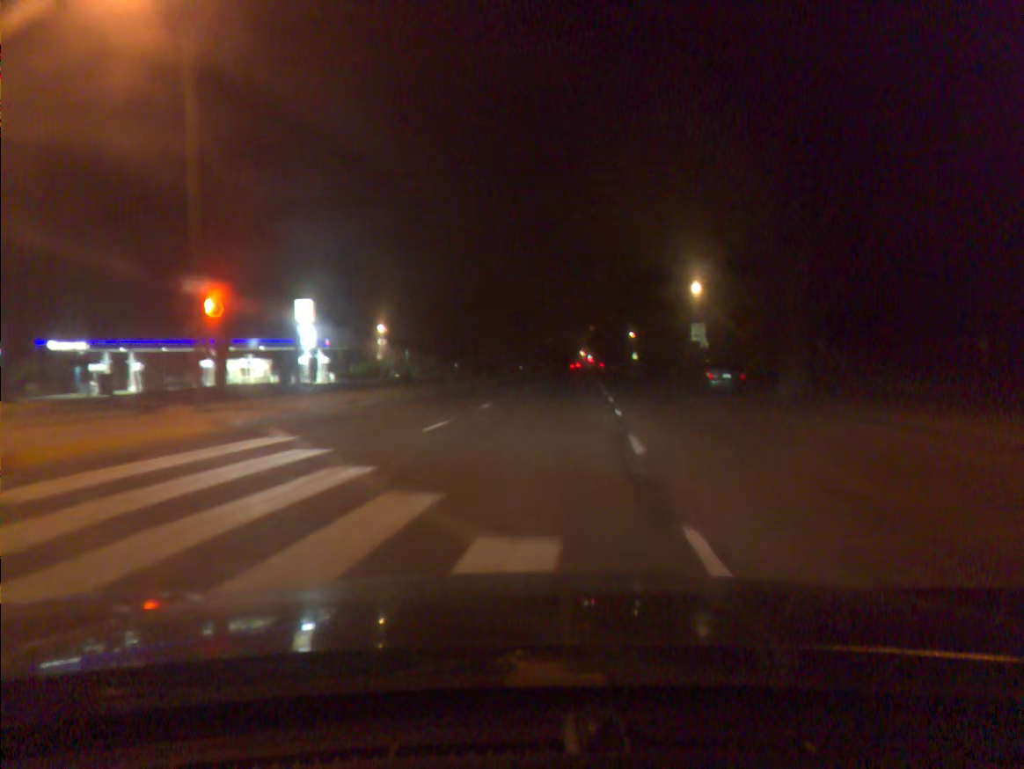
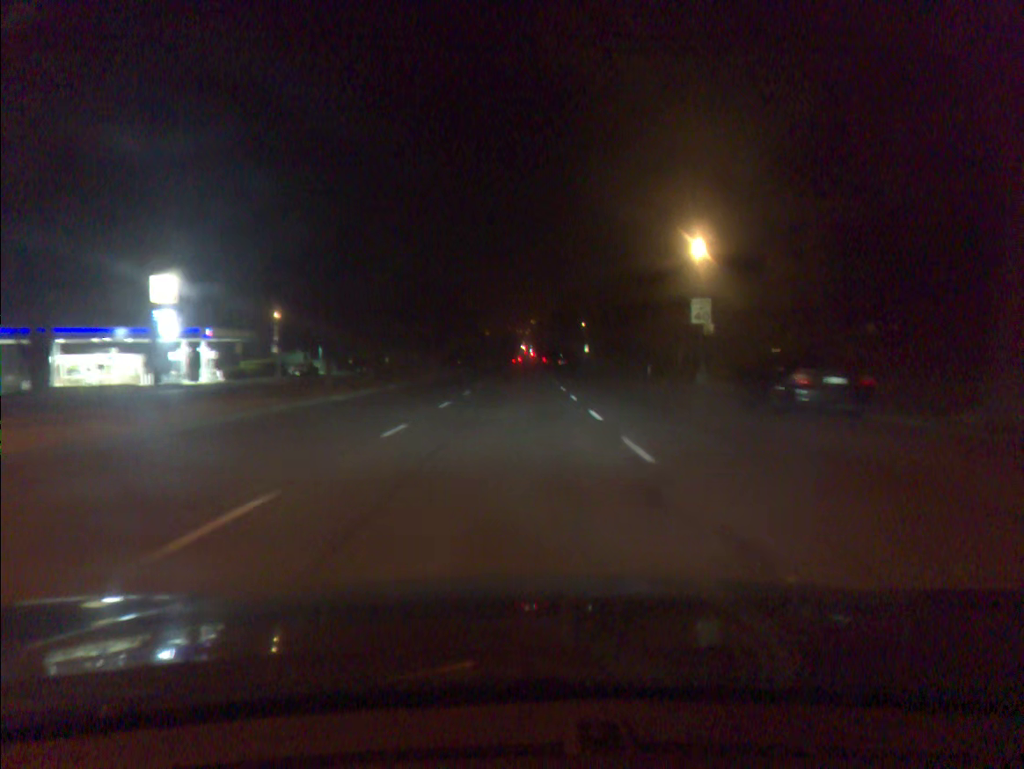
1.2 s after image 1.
(+0.7, +16.5) m; +4°
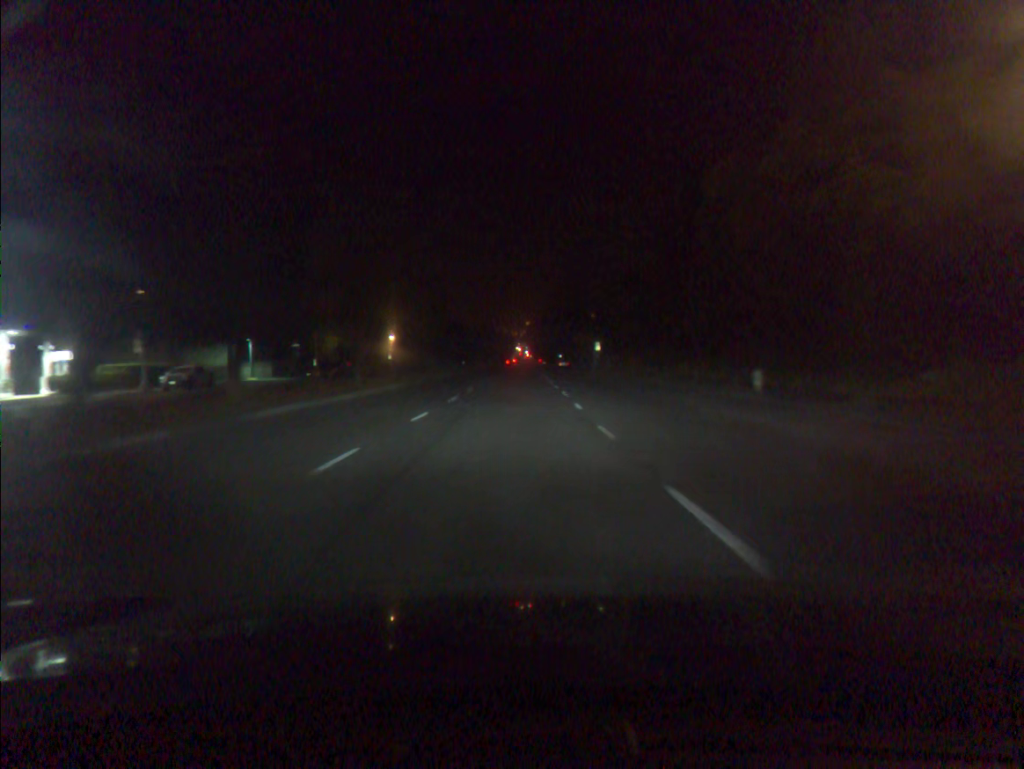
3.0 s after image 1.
(+0.3, +25.7) m; 0°
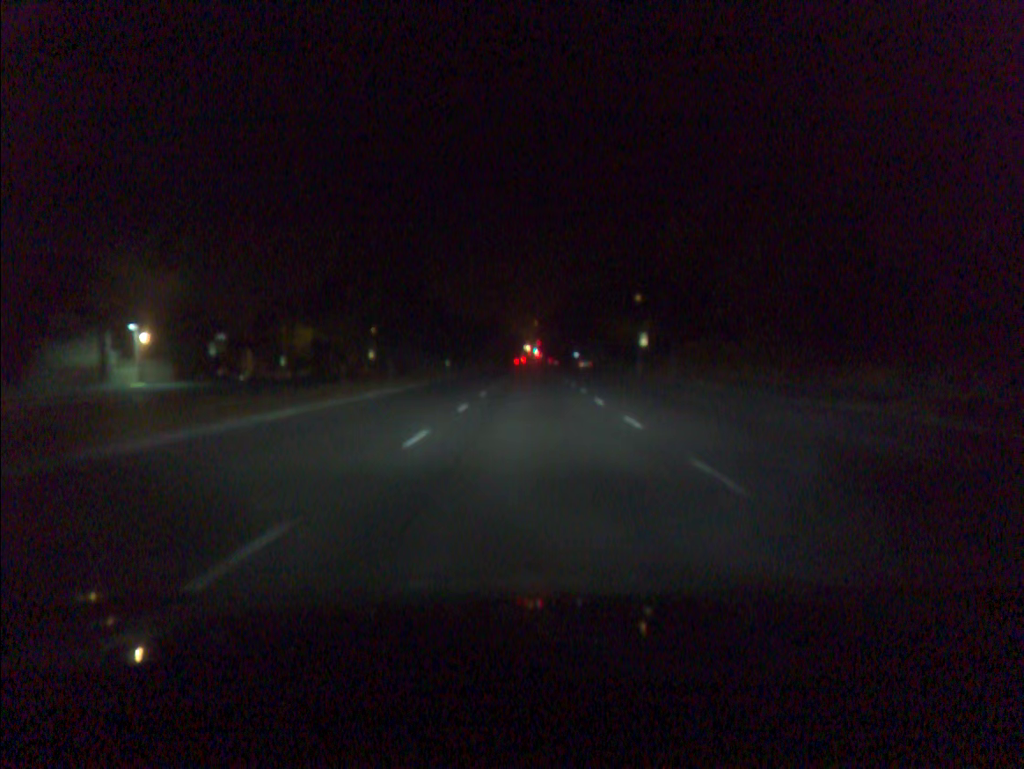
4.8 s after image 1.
(-0.2, +27.2) m; -1°
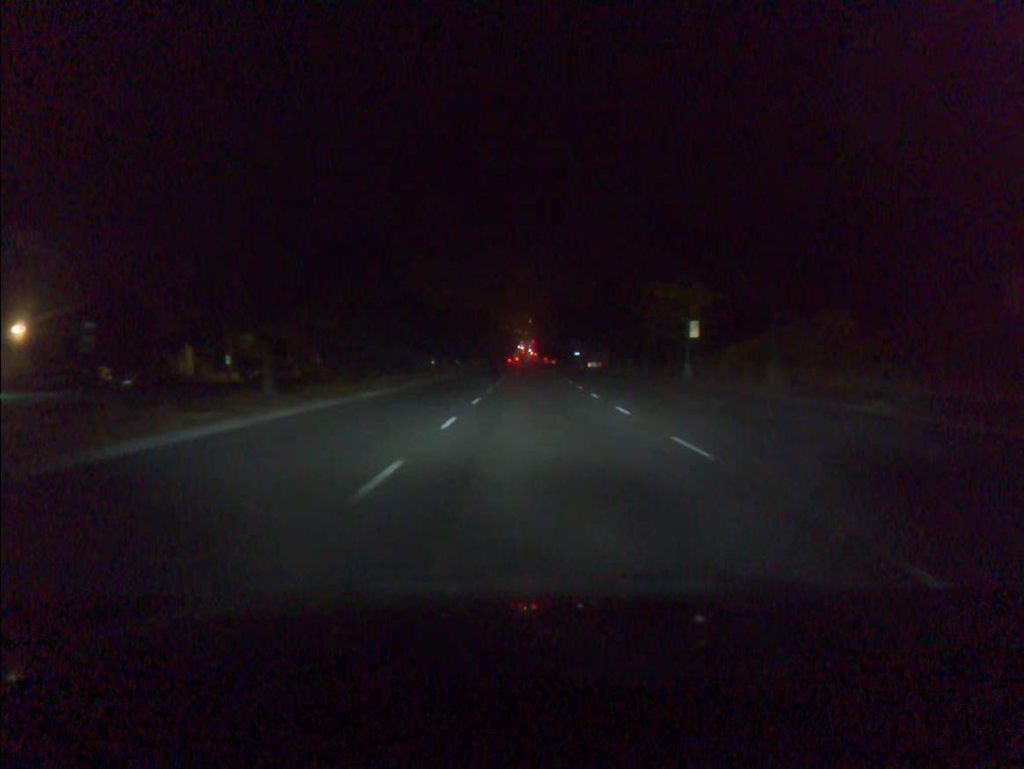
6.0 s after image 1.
(+0.1, +18.9) m; +1°
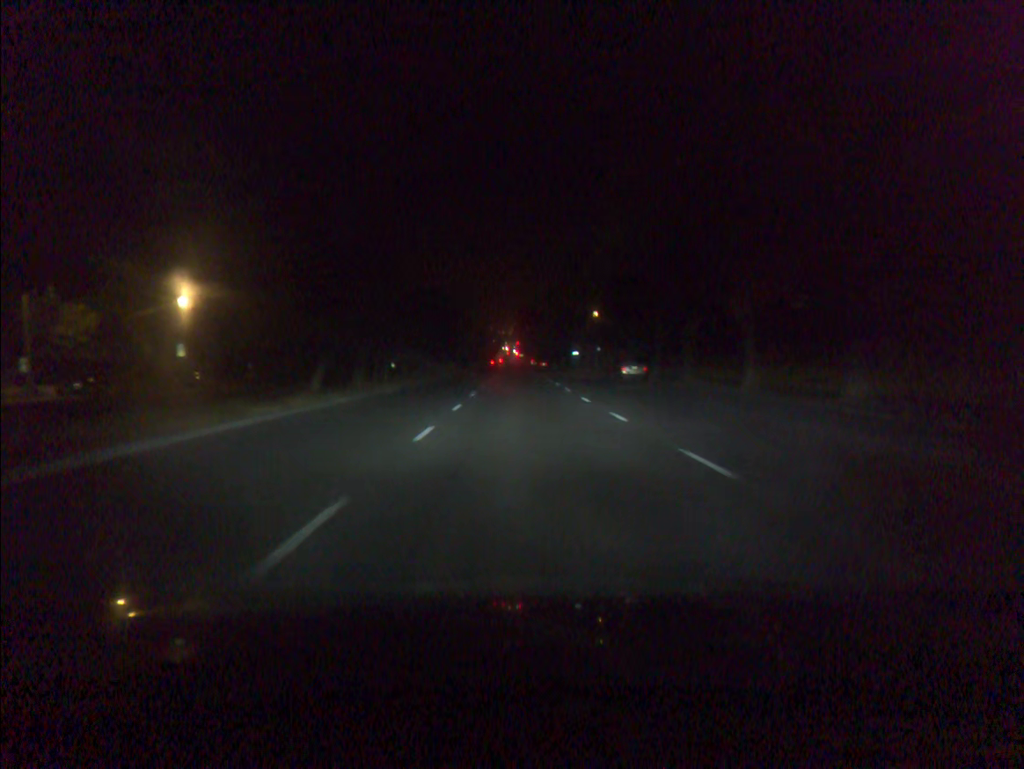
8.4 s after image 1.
(+0.4, +38.6) m; +1°
